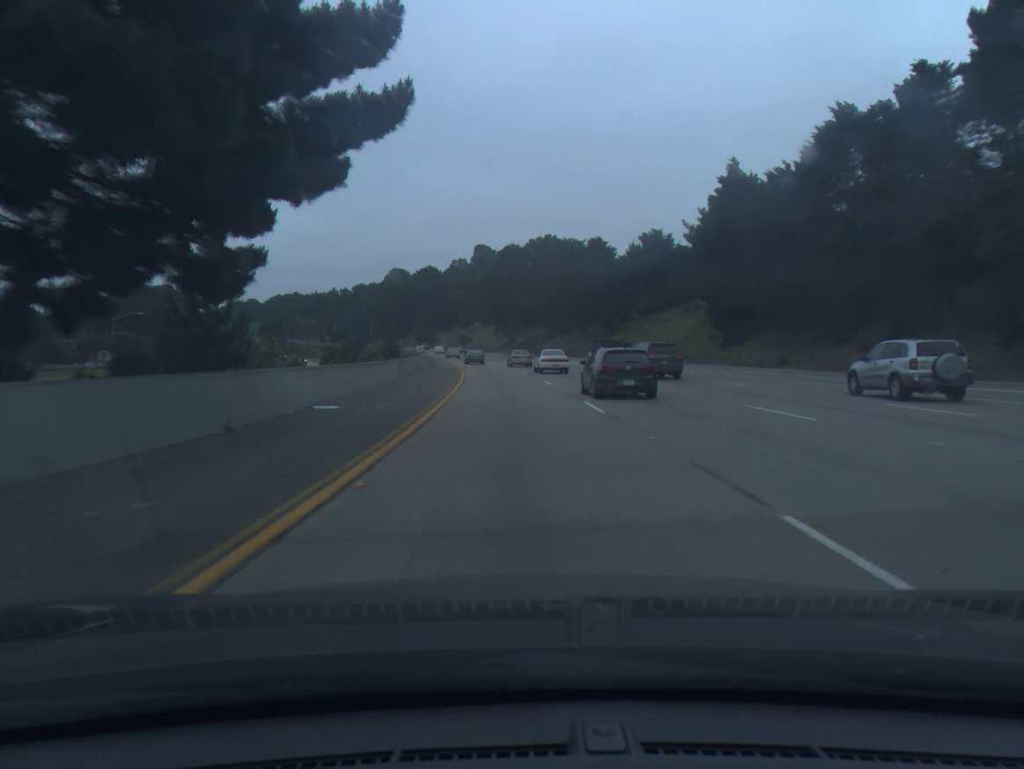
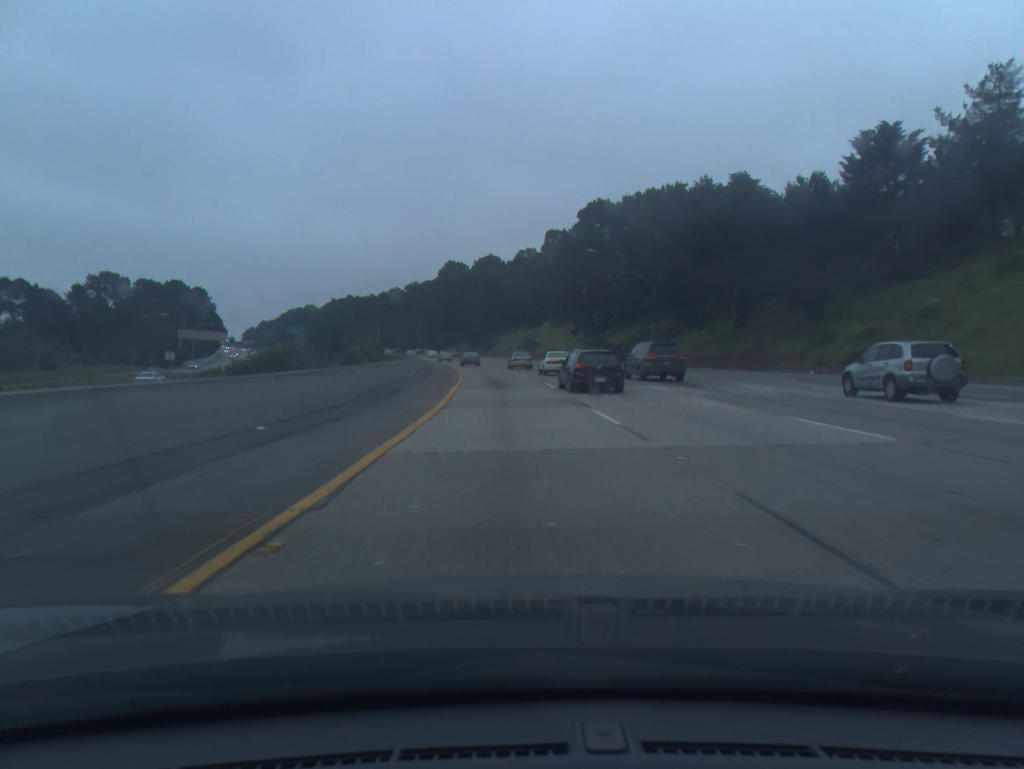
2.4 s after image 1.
(-2.7, +60.8) m; -5°
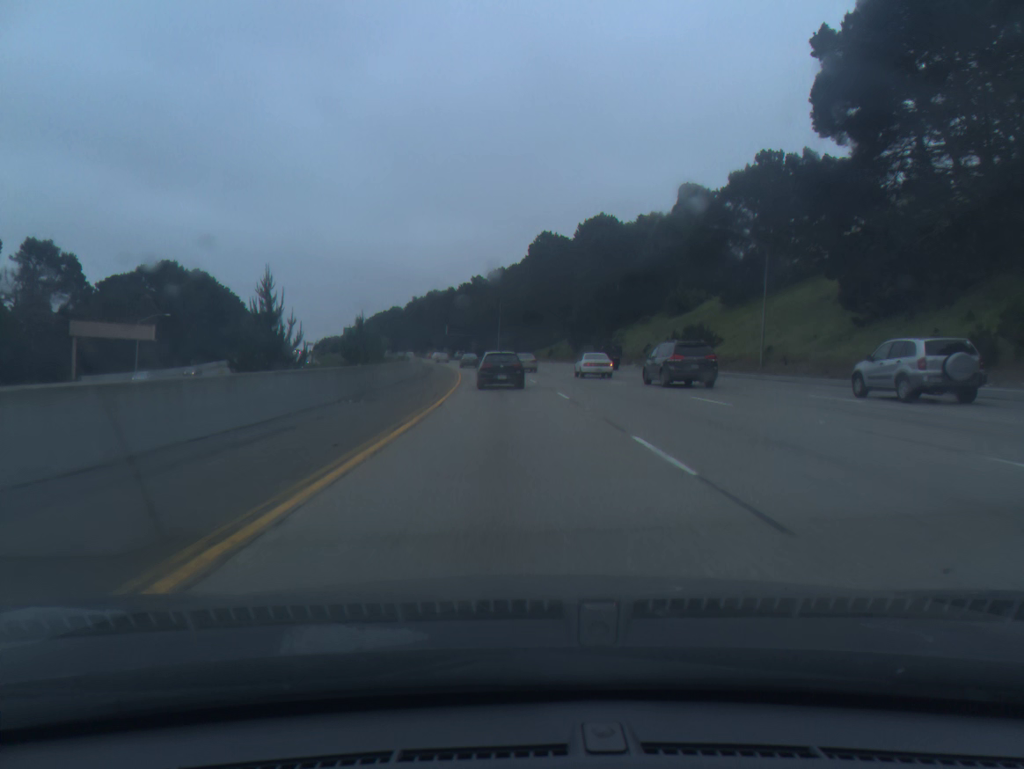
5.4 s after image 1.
(-5.0, +78.7) m; -7°
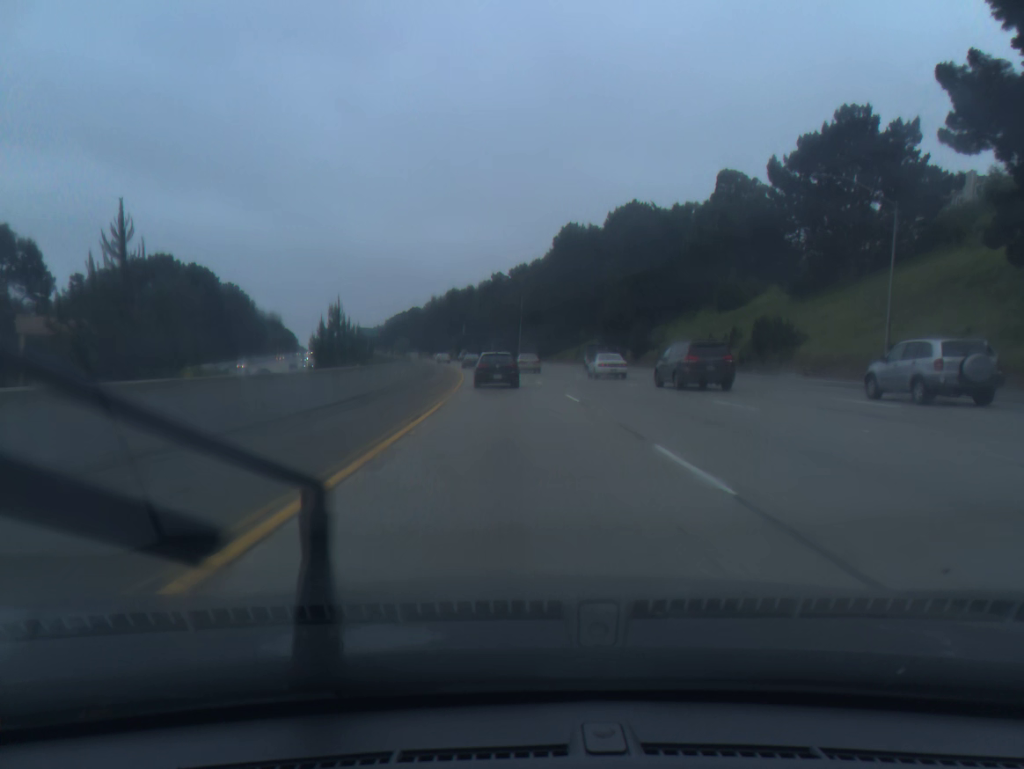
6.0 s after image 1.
(-0.2, +16.0) m; -2°
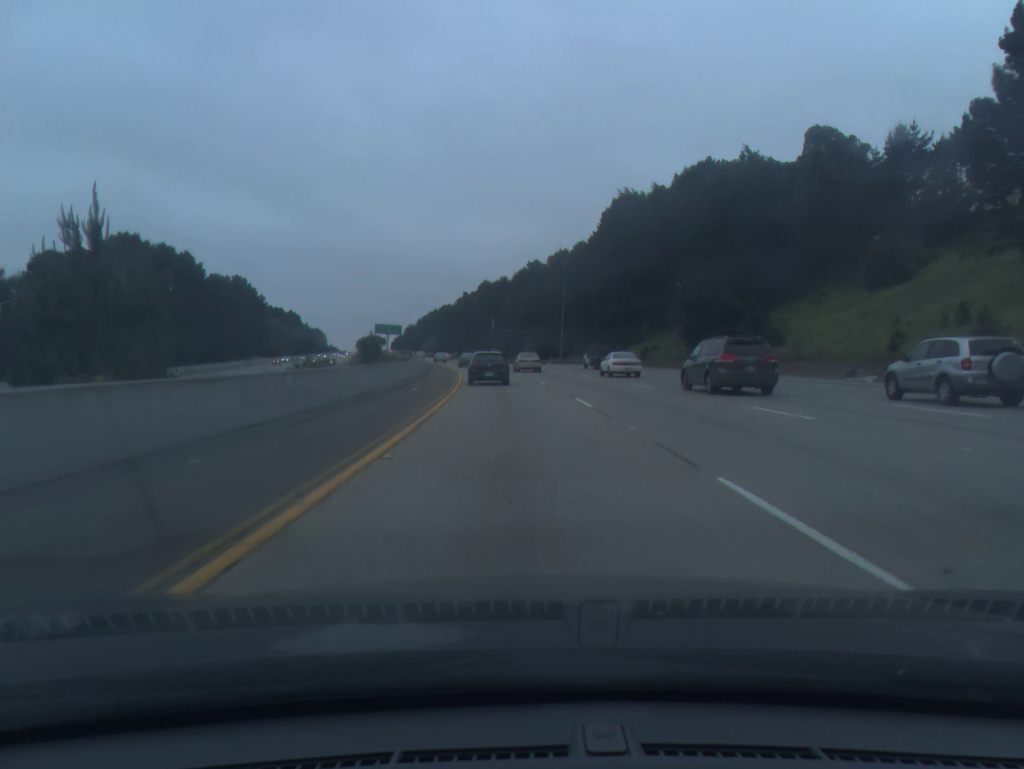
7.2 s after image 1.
(-0.7, +32.0) m; -3°
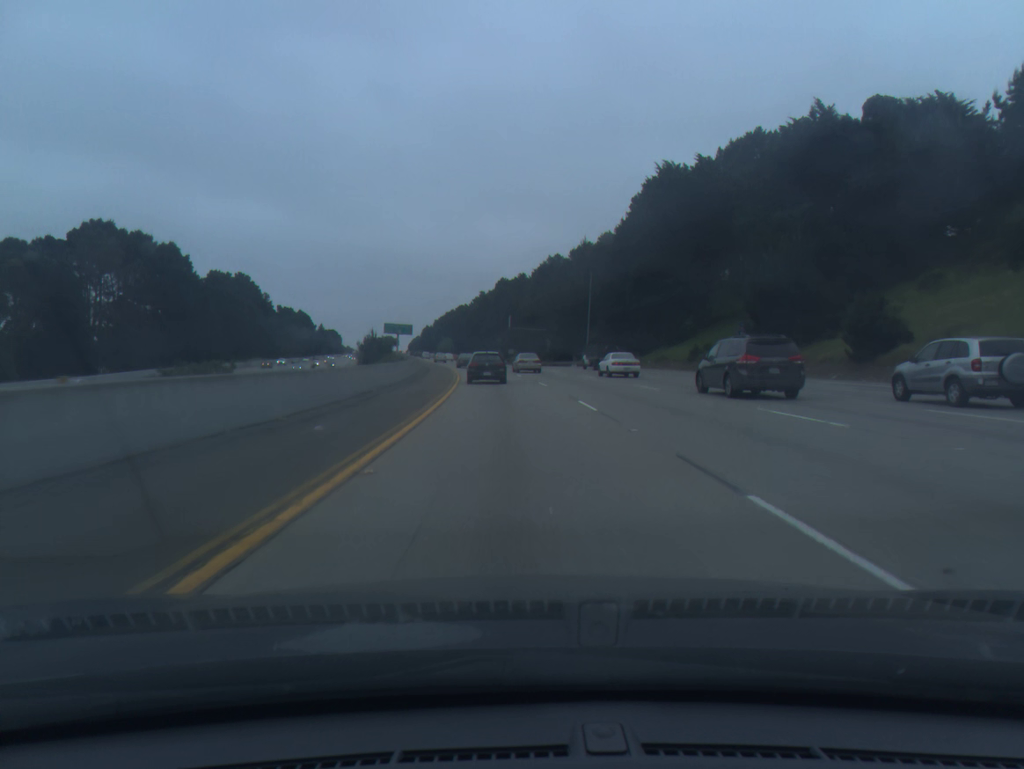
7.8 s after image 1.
(-0.2, +15.9) m; -1°
